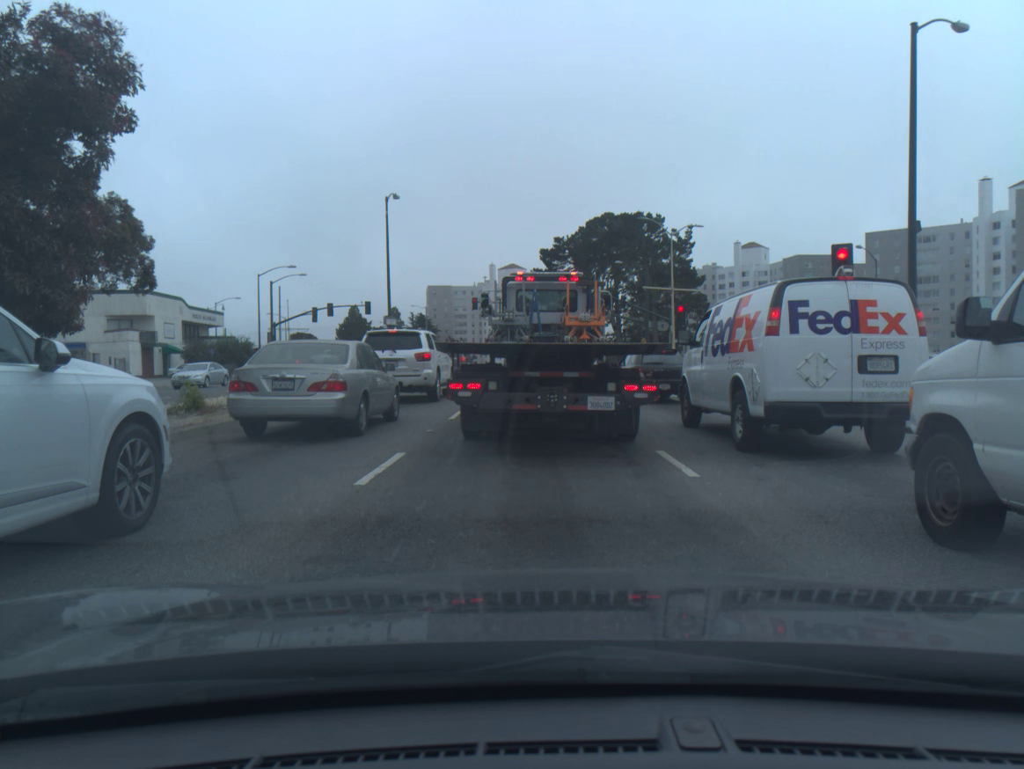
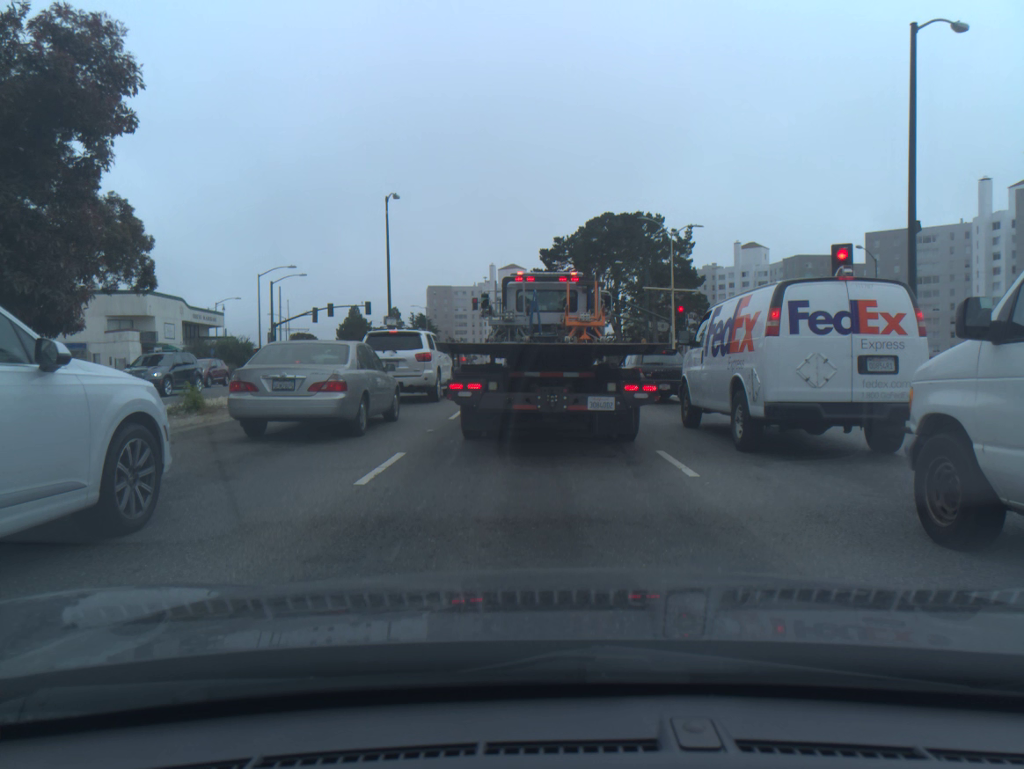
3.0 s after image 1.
(0.0, 0.0) m; 0°
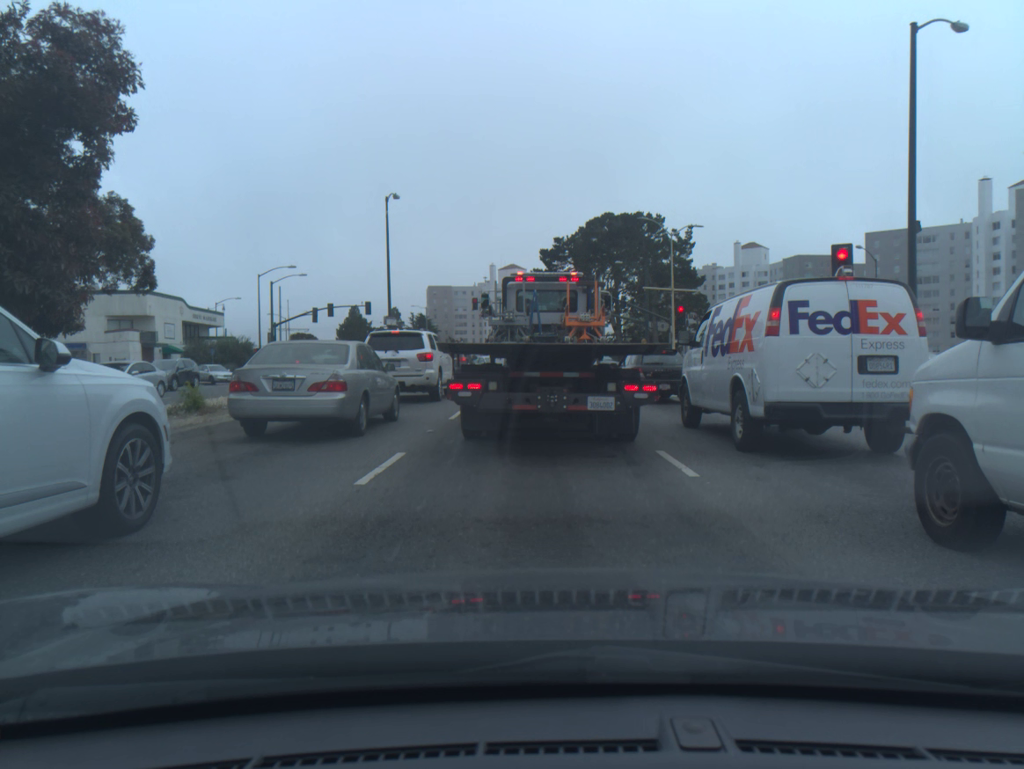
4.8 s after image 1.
(0.0, 0.0) m; 0°
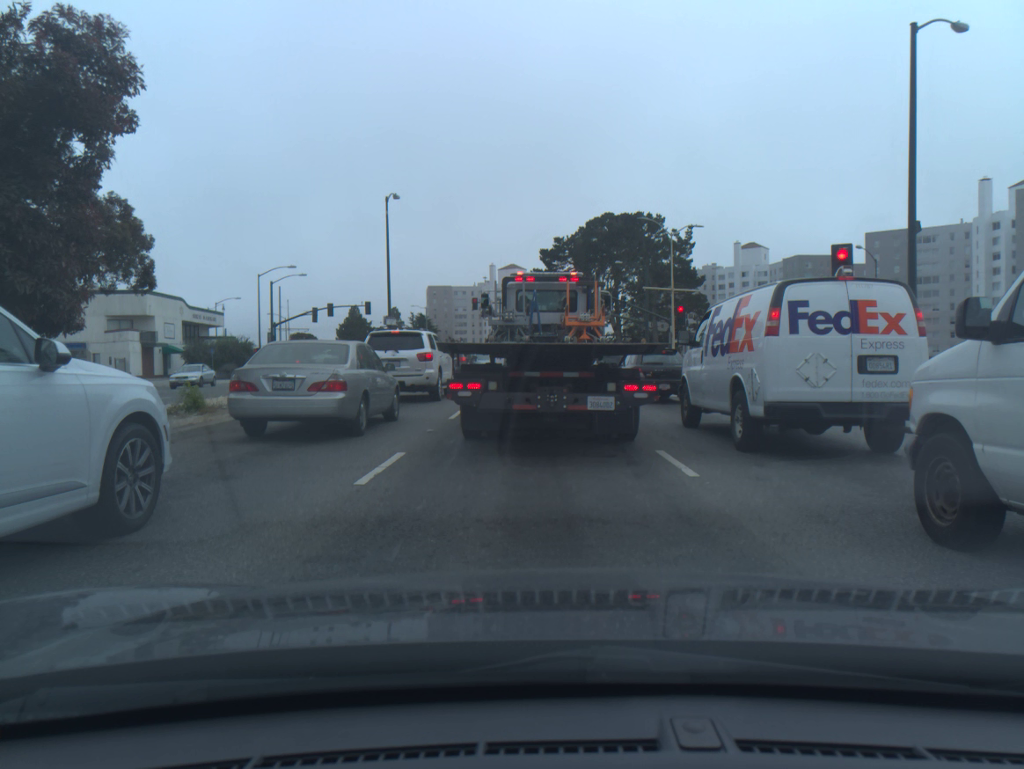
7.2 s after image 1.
(0.0, 0.0) m; 0°
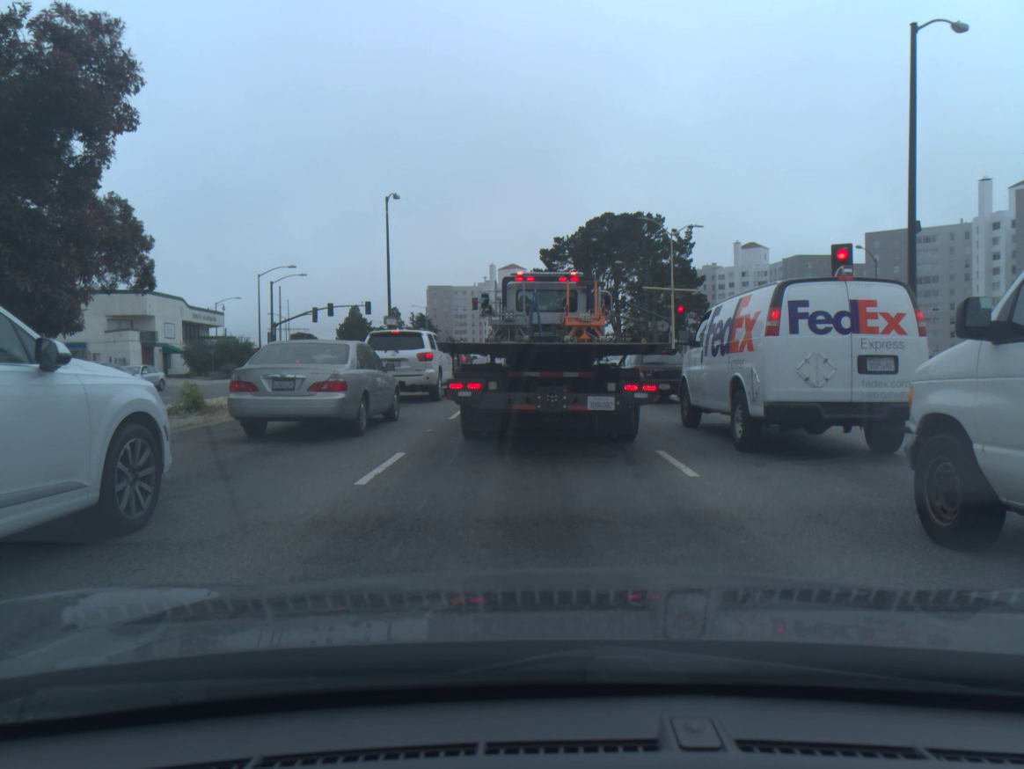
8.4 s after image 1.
(0.0, 0.0) m; 0°
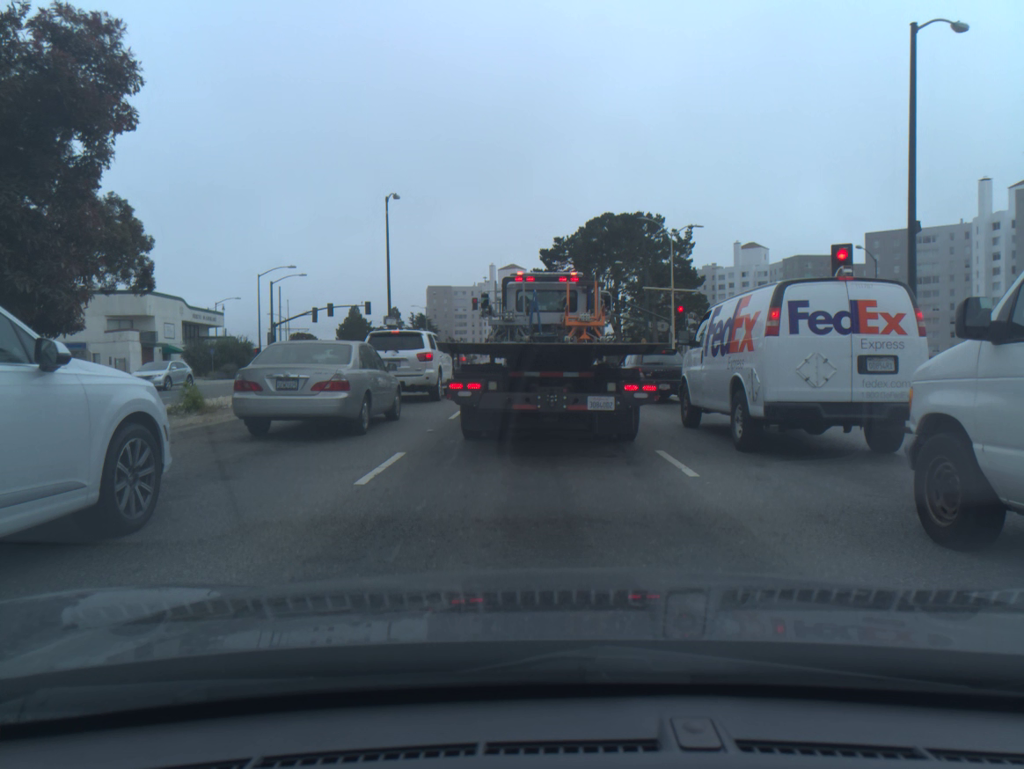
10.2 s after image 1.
(0.0, 0.0) m; 0°
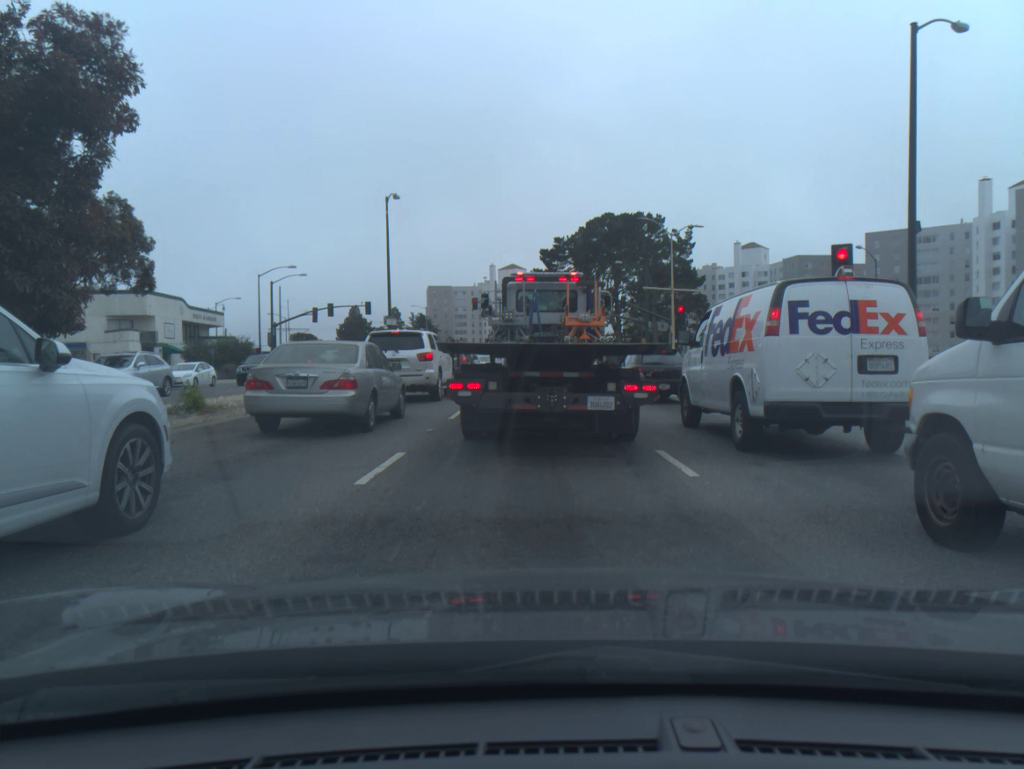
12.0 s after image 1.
(0.0, 0.0) m; 0°
